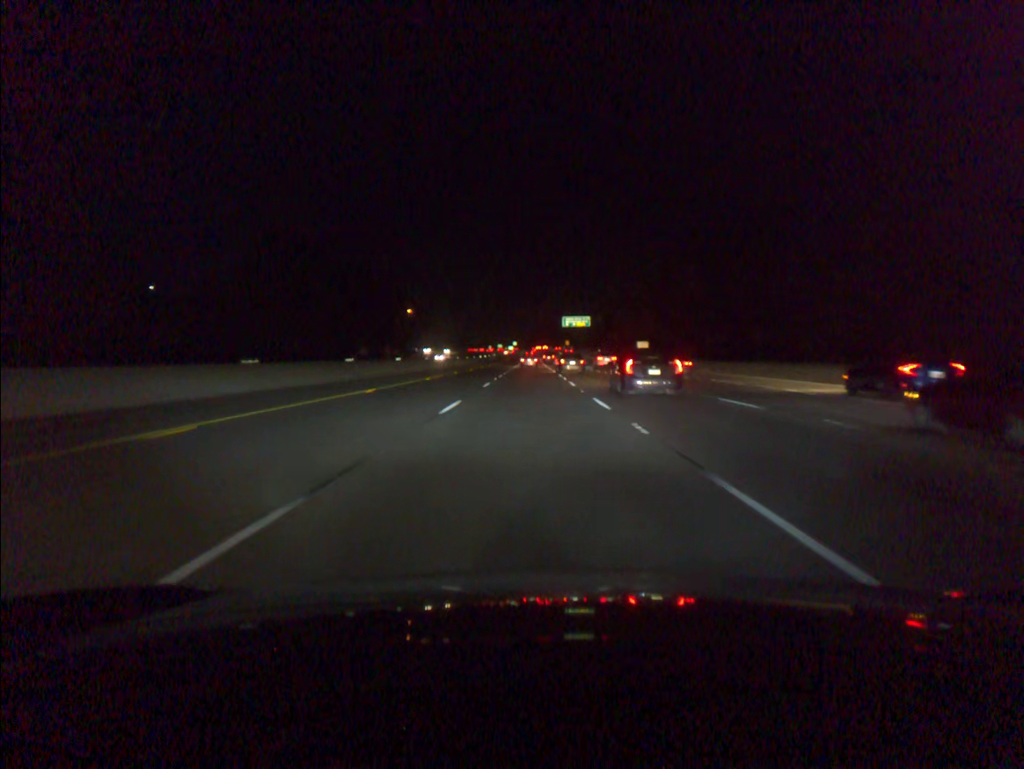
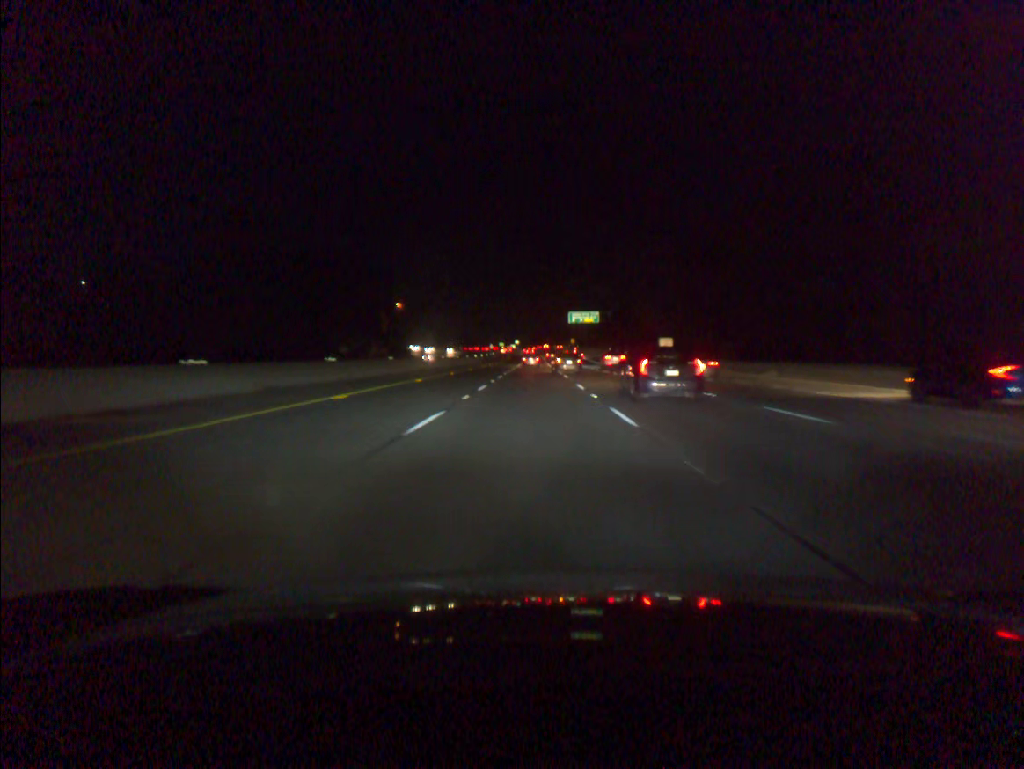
(0.0, +18.9) m; 0°
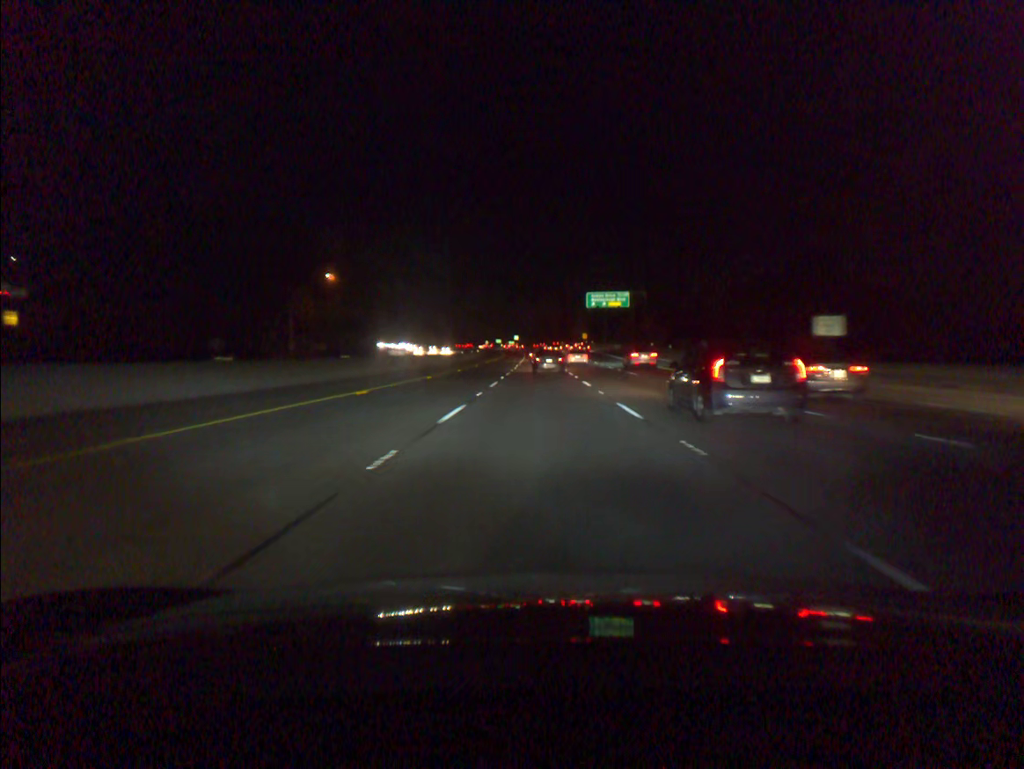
(-0.2, +56.9) m; 0°
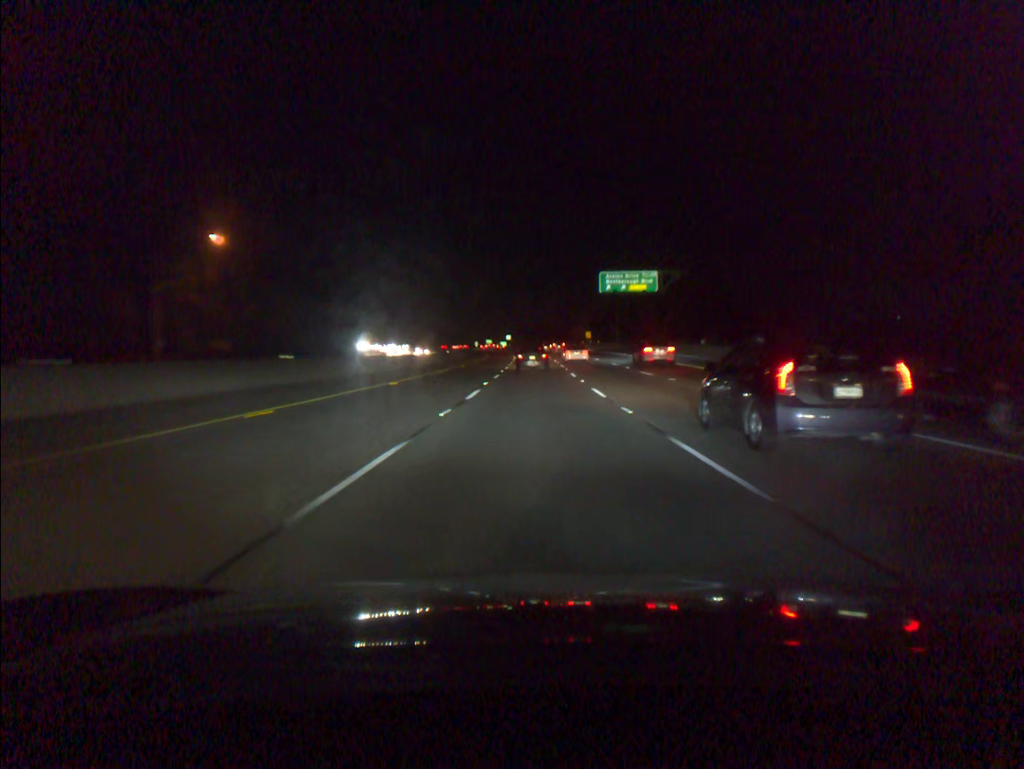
(+0.1, +37.3) m; 0°
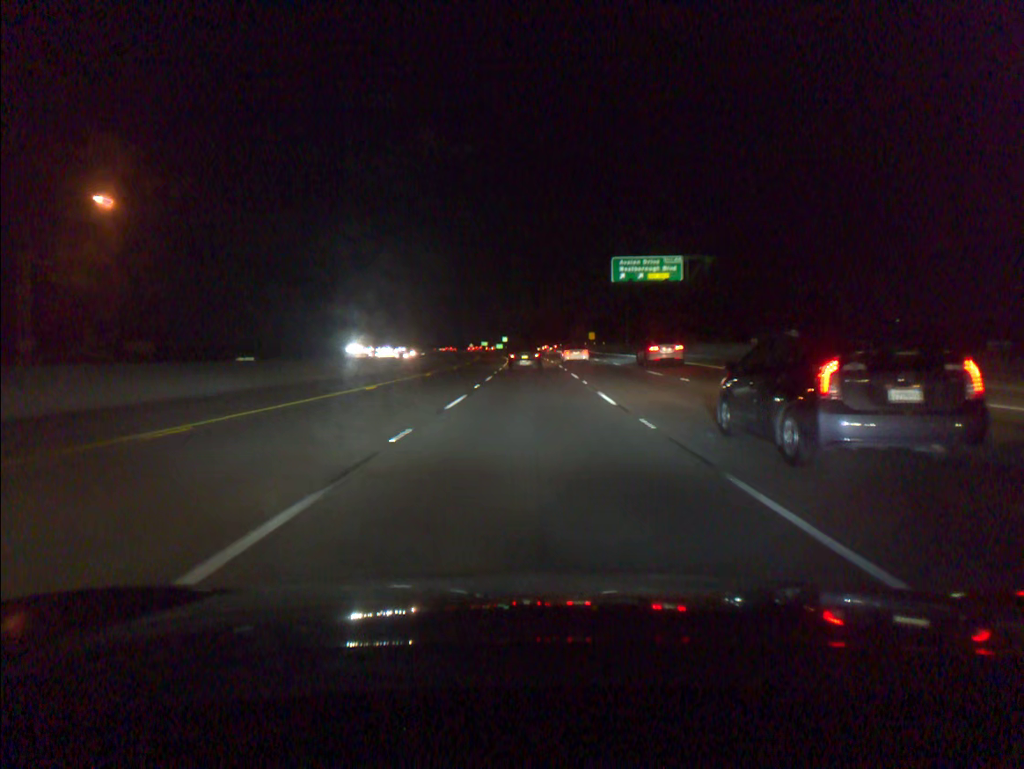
(0.0, +18.3) m; 0°
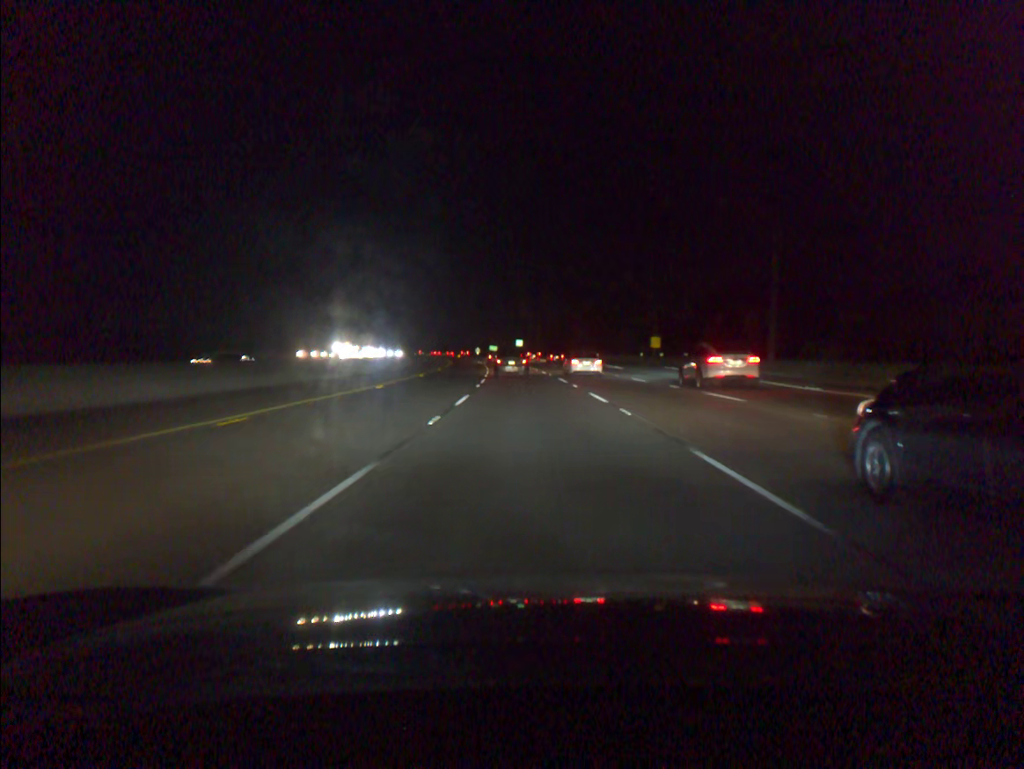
(-0.7, +70.8) m; -2°
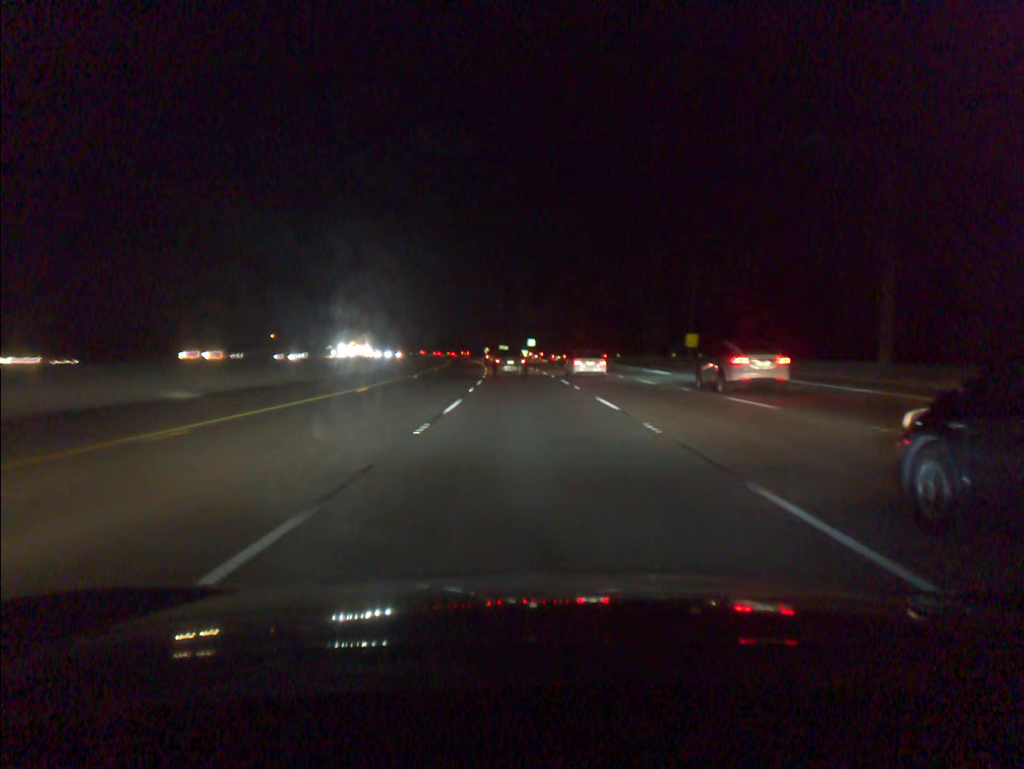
(-0.1, +17.2) m; -1°
